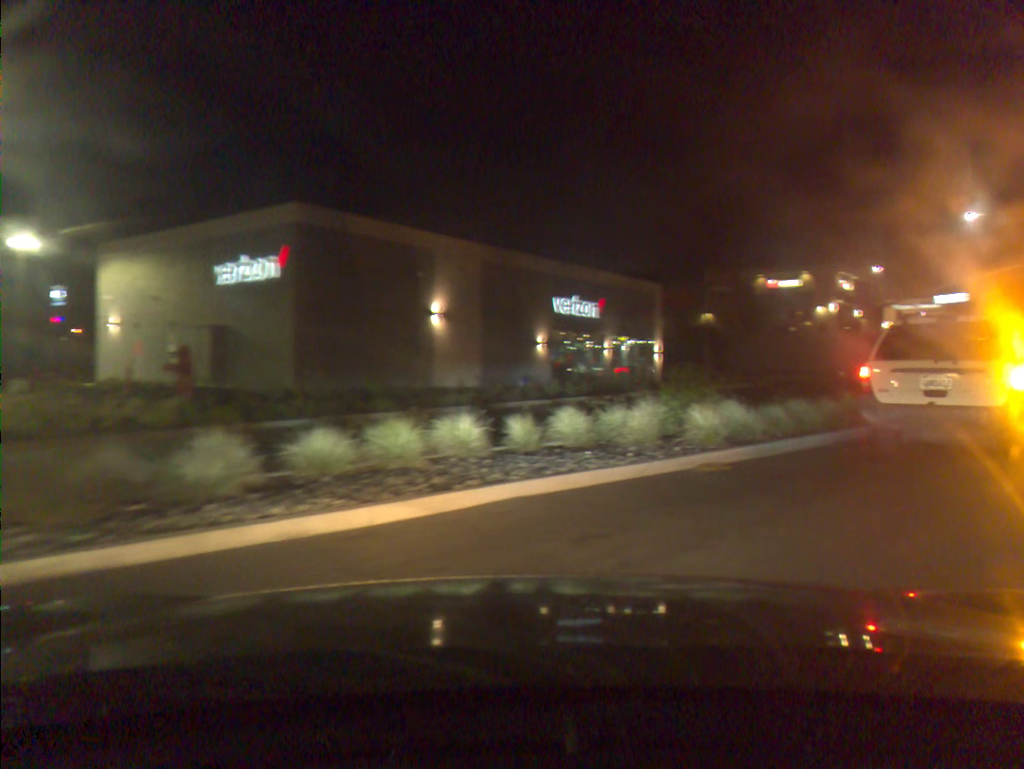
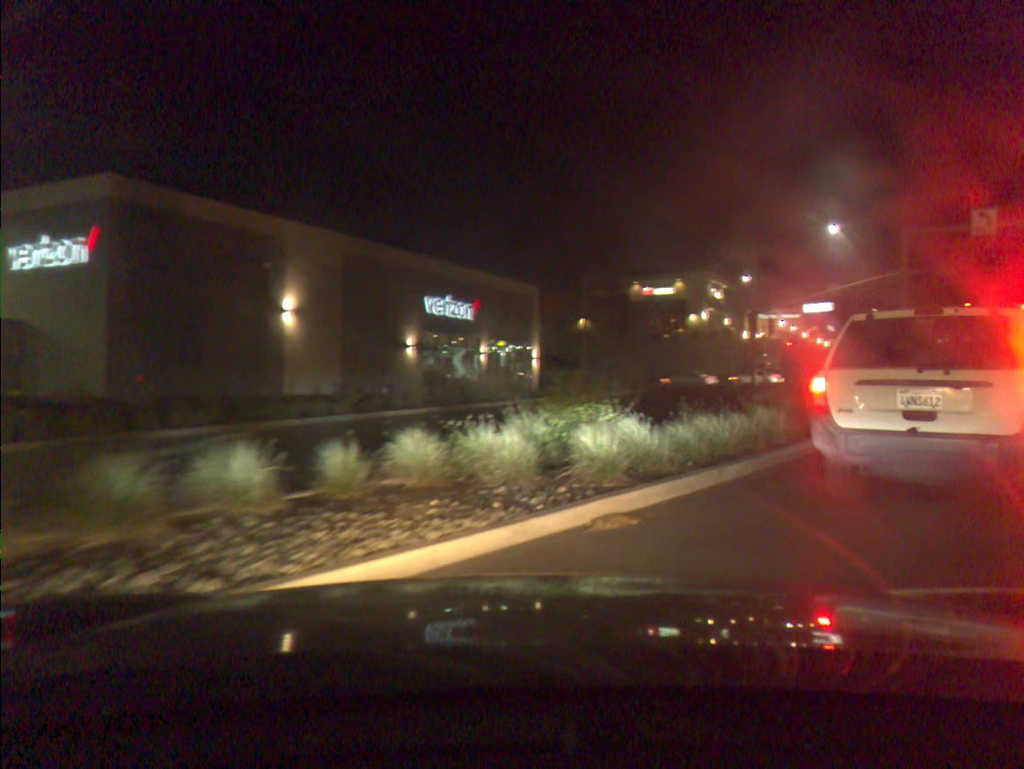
(+0.2, +2.9) m; +7°
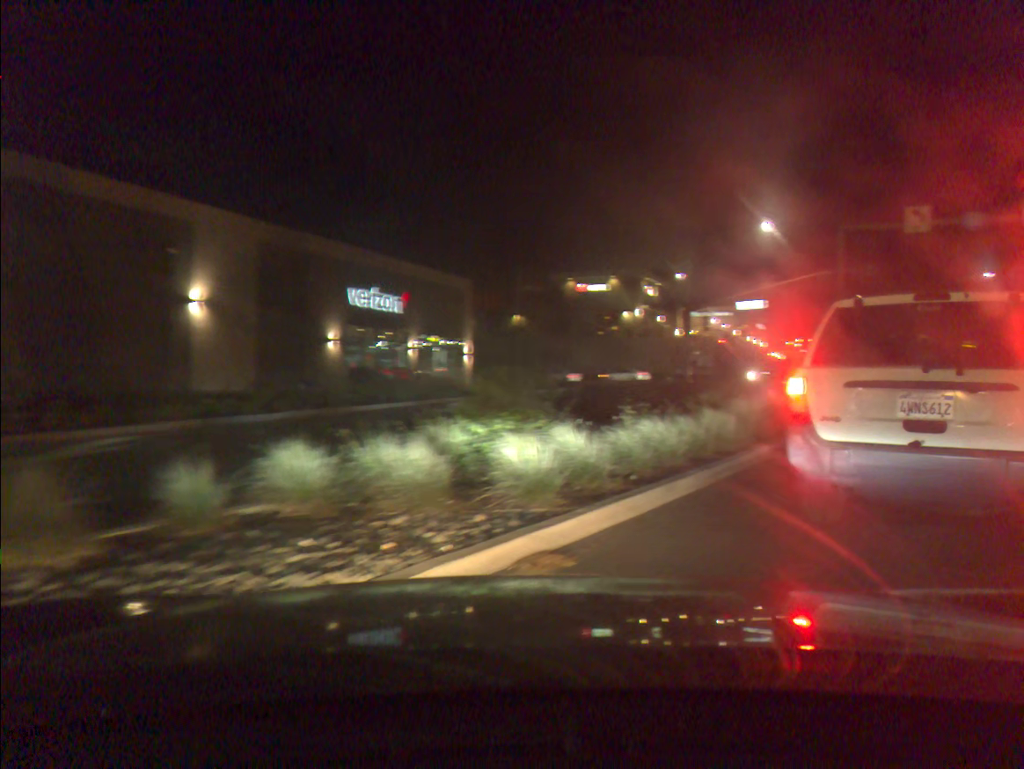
(+0.1, +1.4) m; +9°
